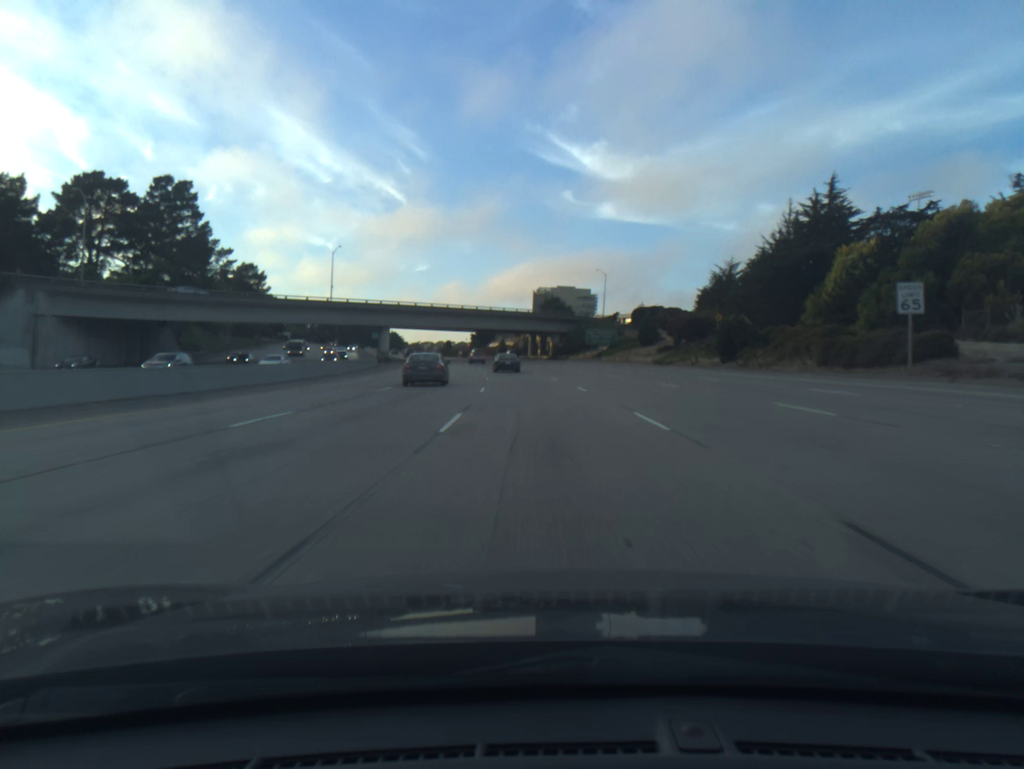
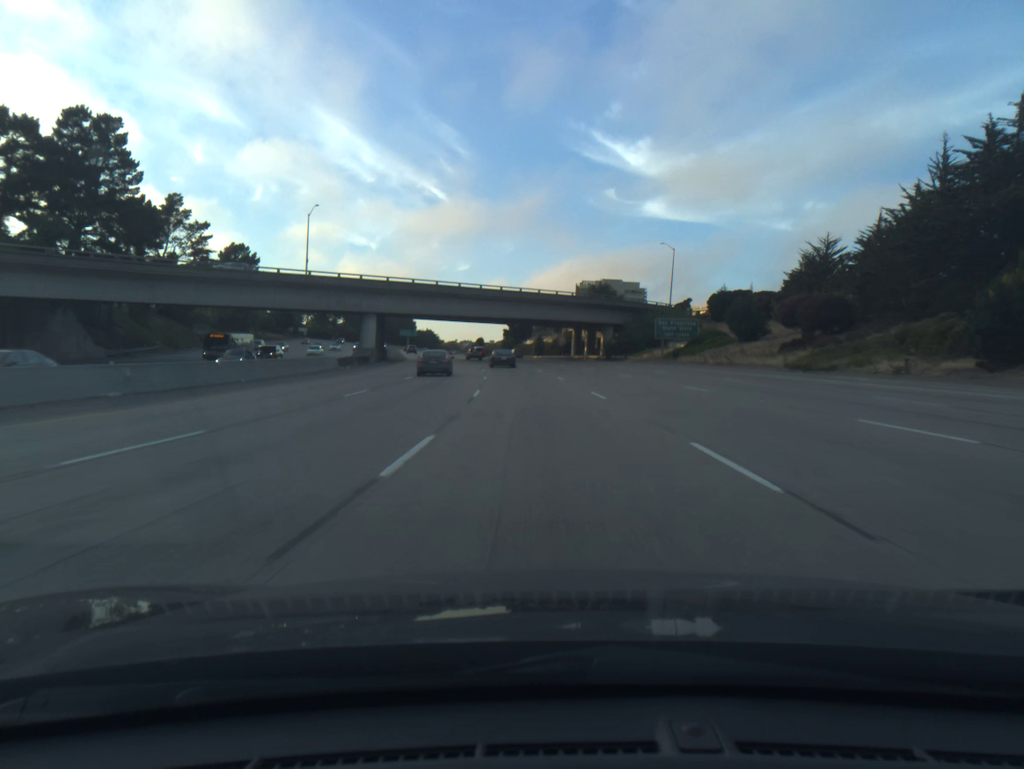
(-0.8, +33.5) m; -3°
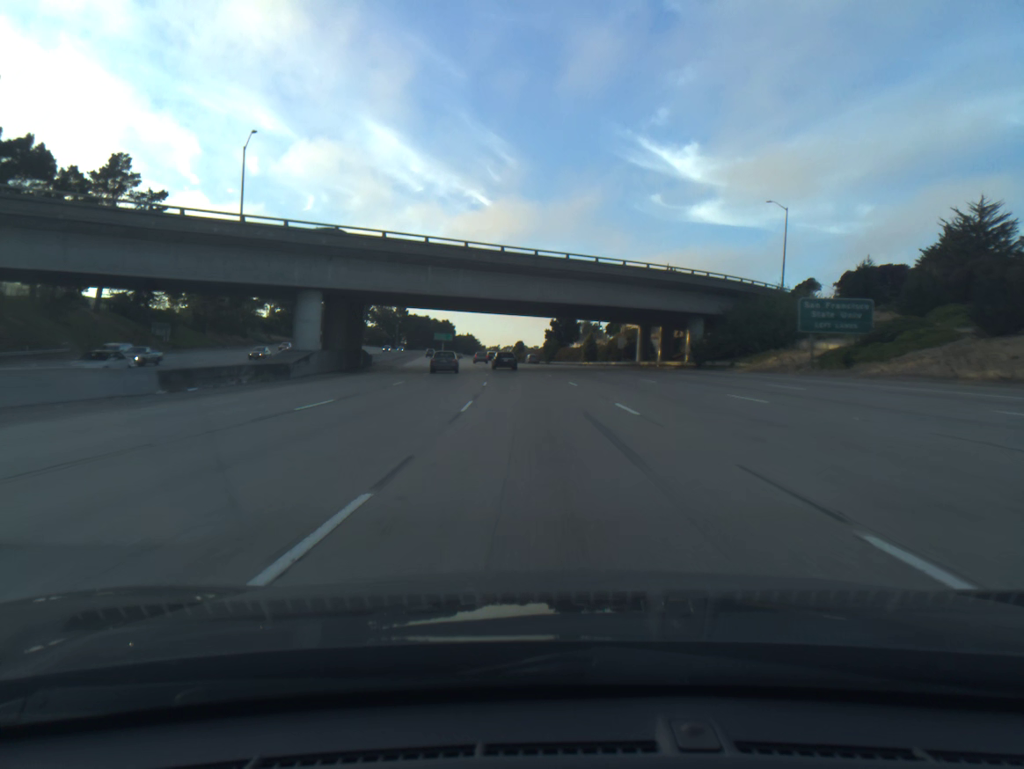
(-1.0, +33.9) m; -3°
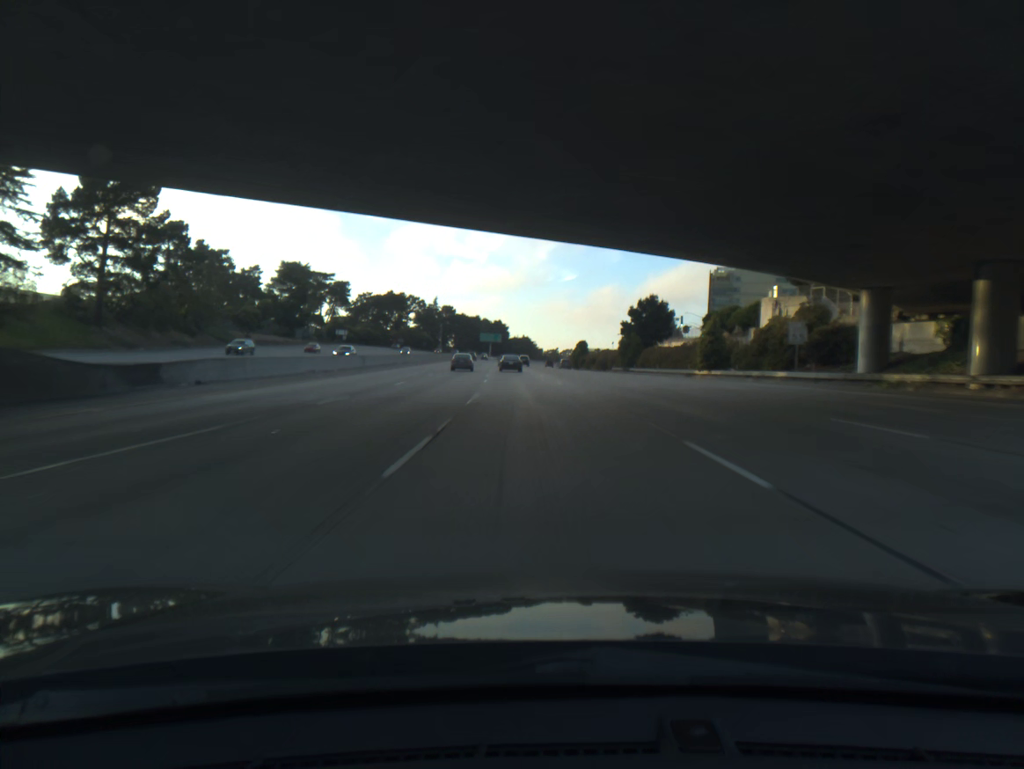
(-2.0, +51.4) m; -4°
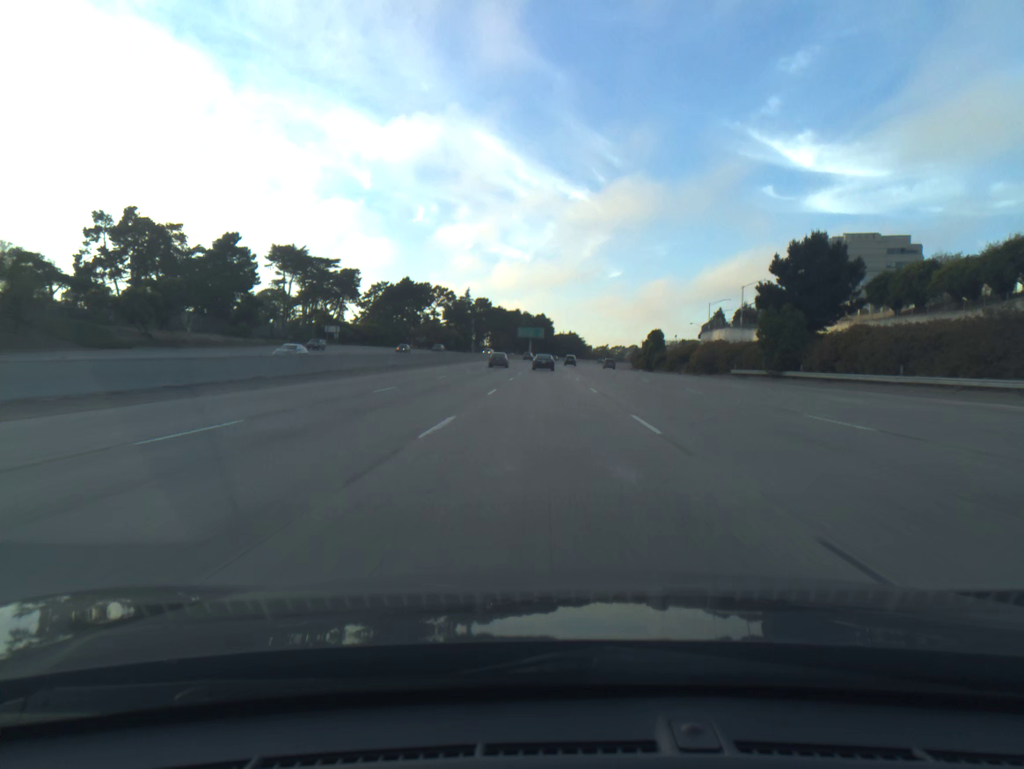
(-1.7, +52.1) m; -3°
